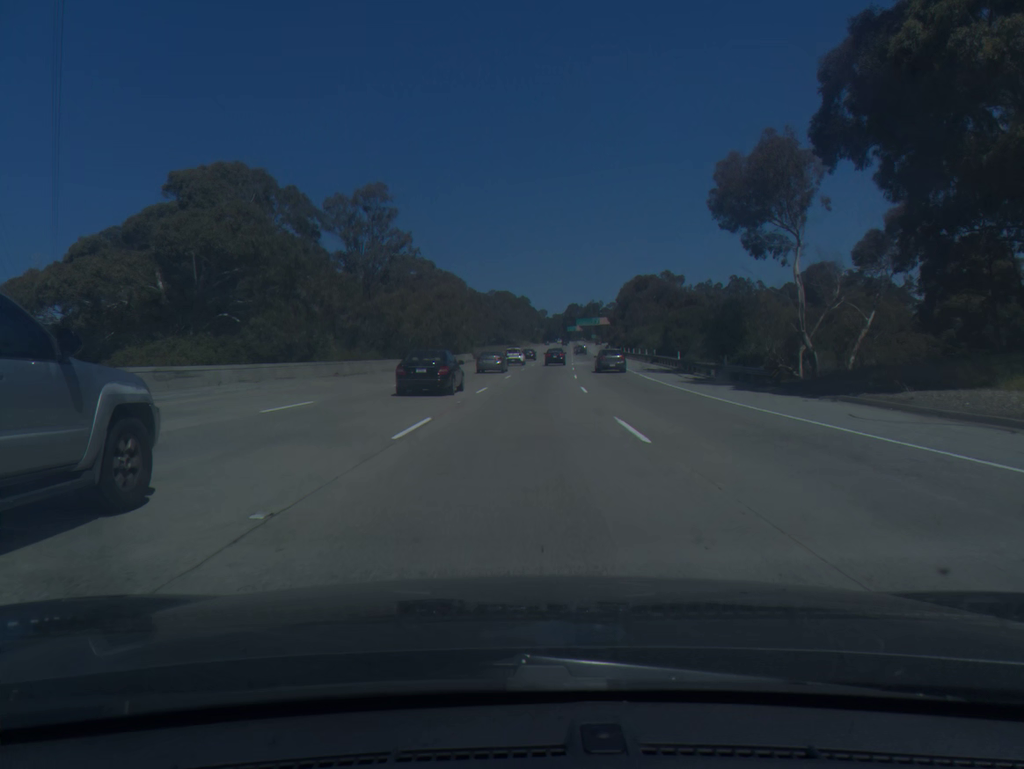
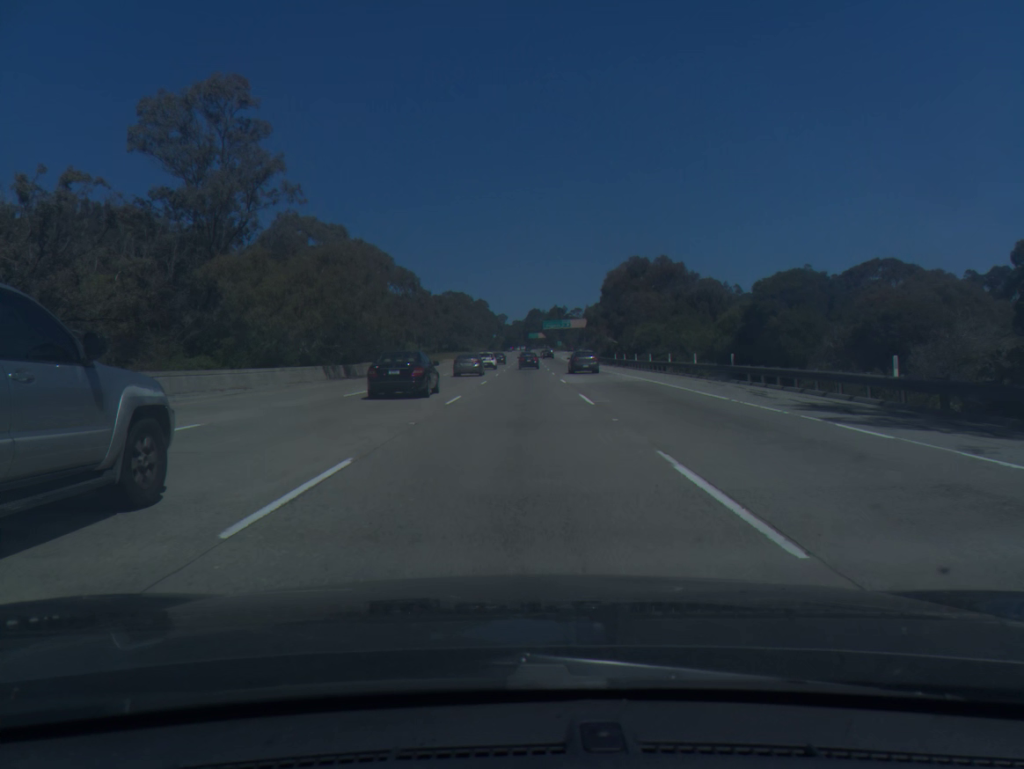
(+0.9, +35.5) m; +3°
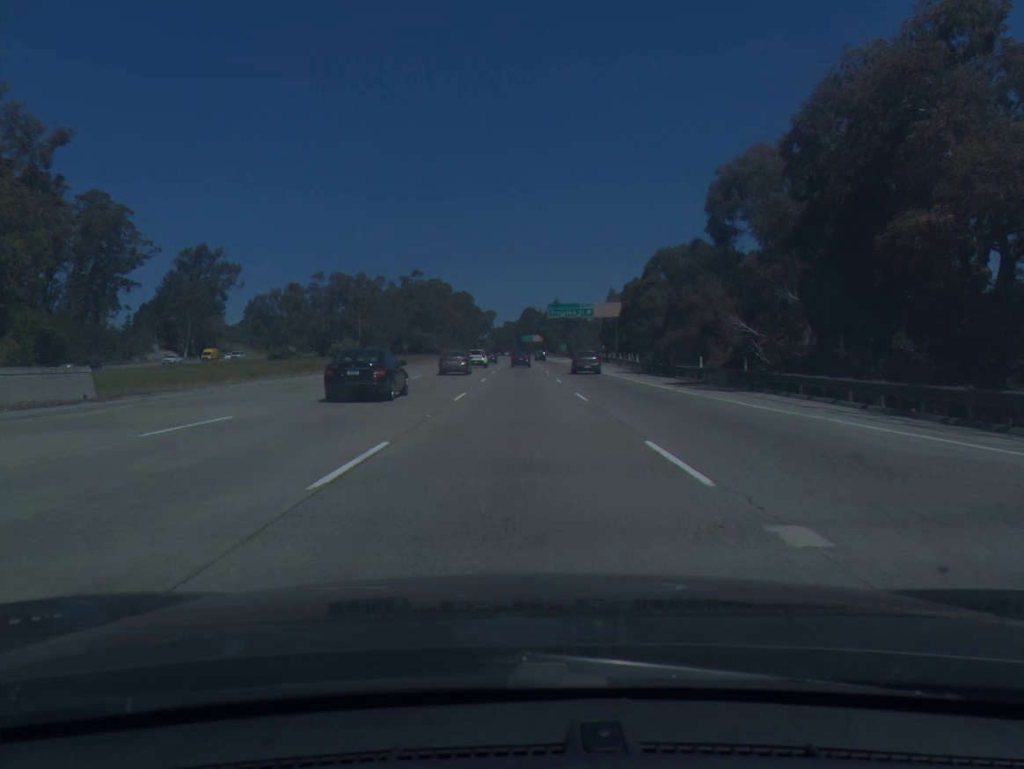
(+0.8, +71.6) m; +1°
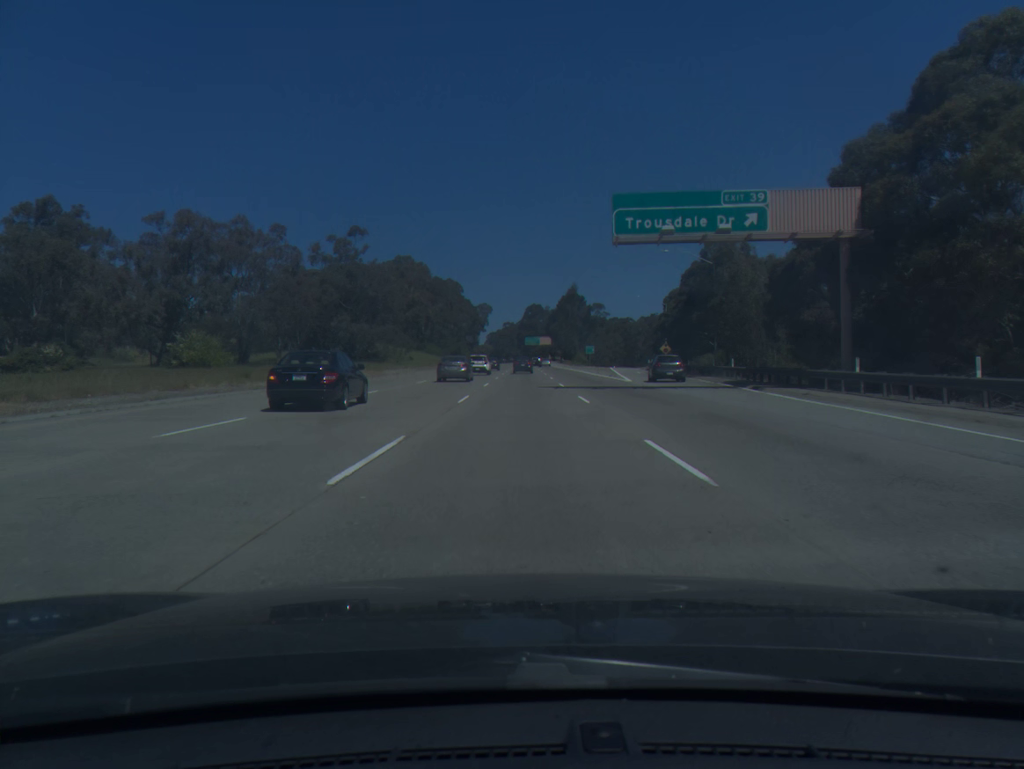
(+0.2, +72.8) m; 0°
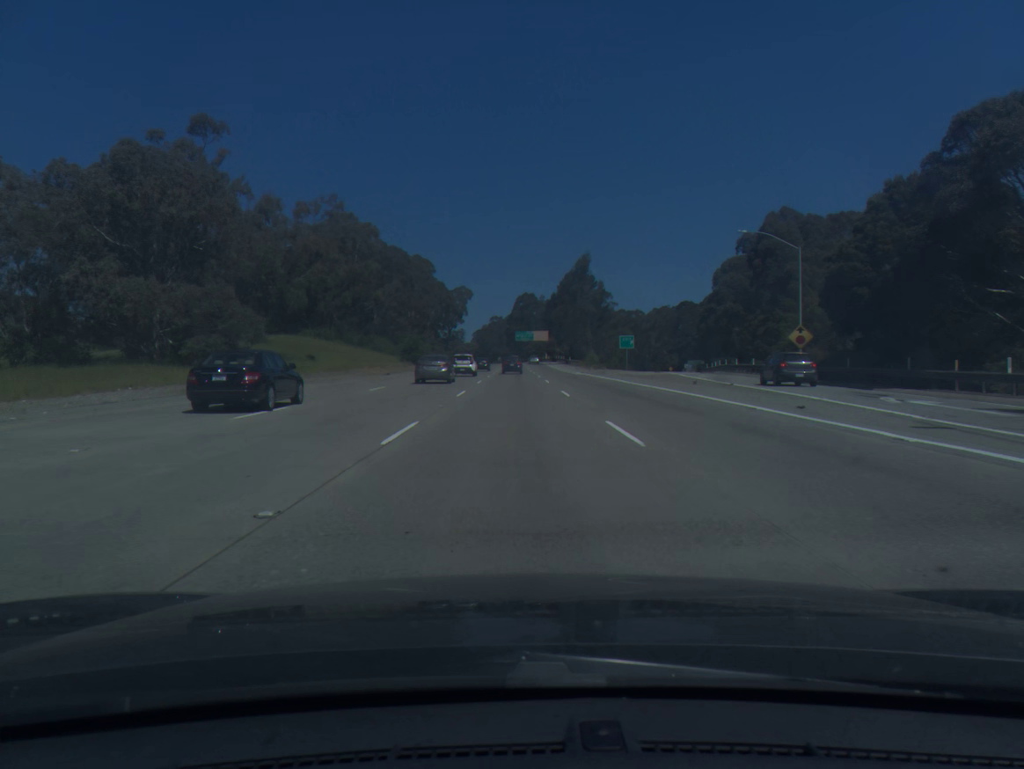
(+0.4, +54.8) m; +1°
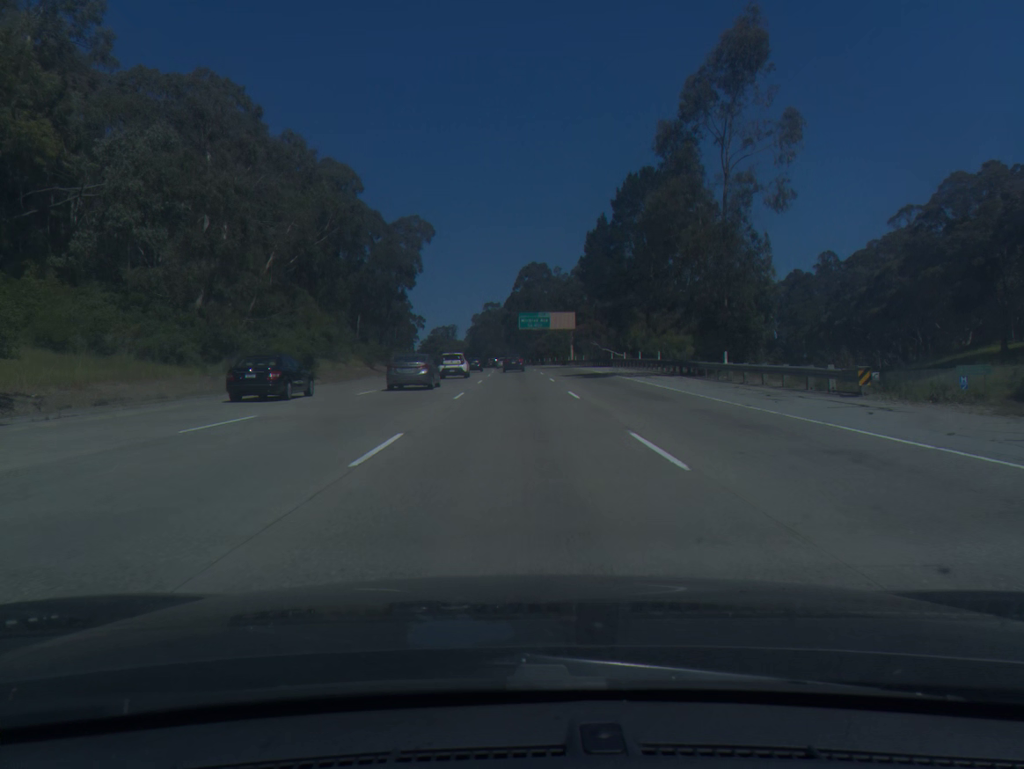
(-0.6, +90.3) m; 0°
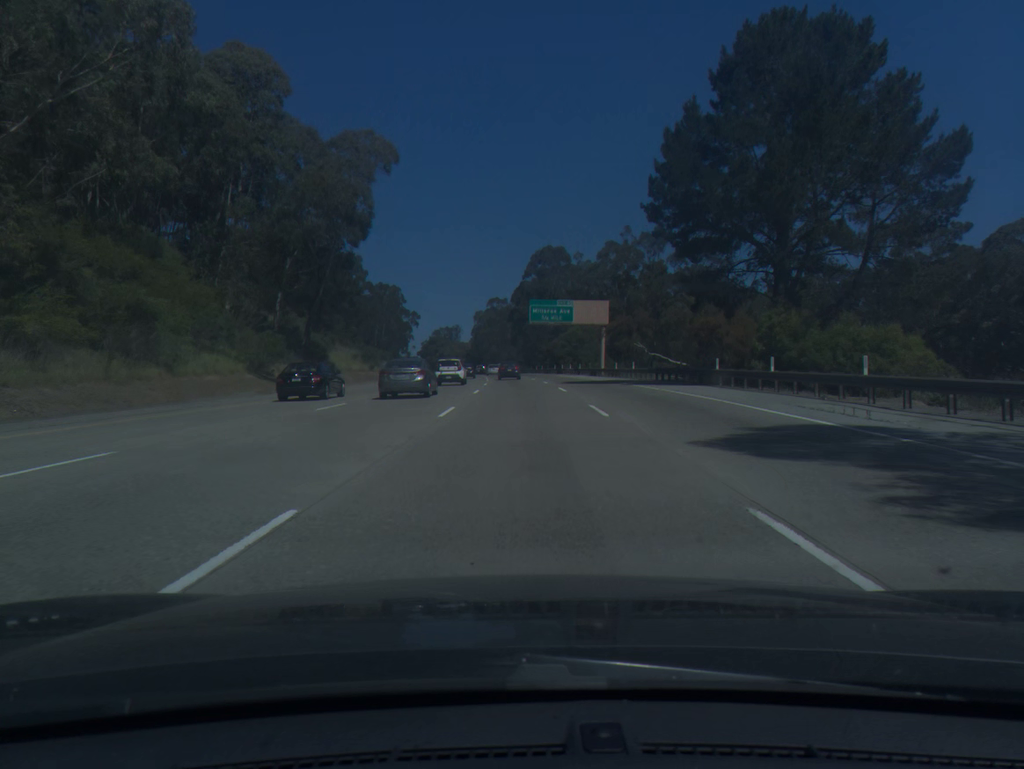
(-0.2, +35.6) m; -1°
